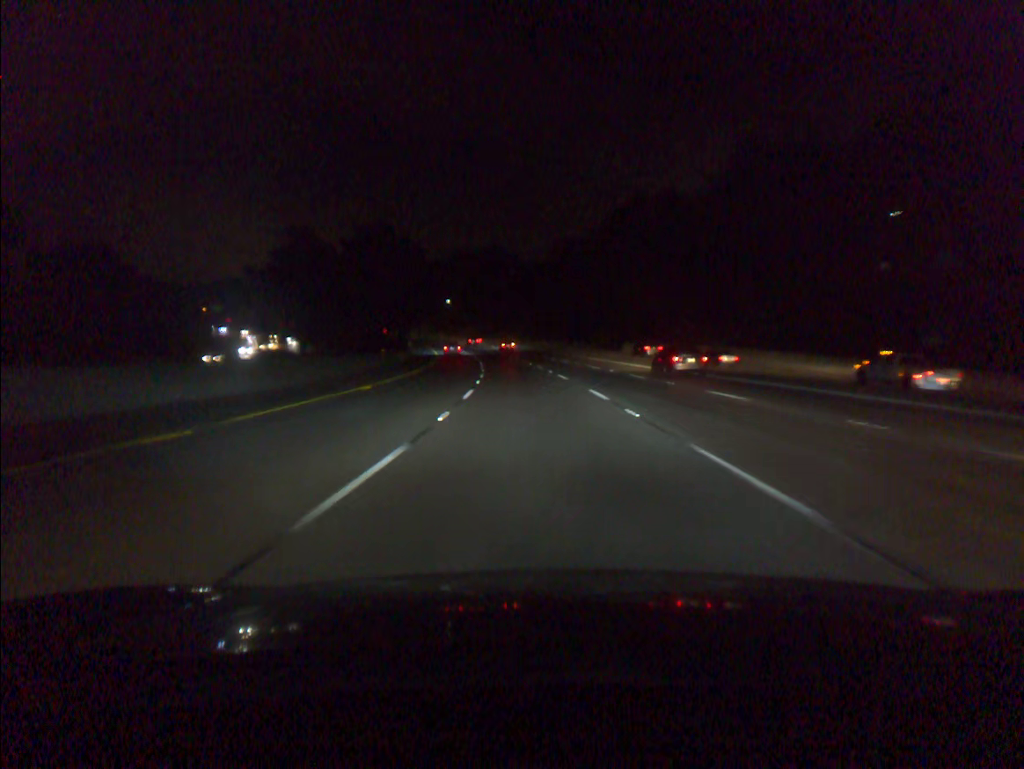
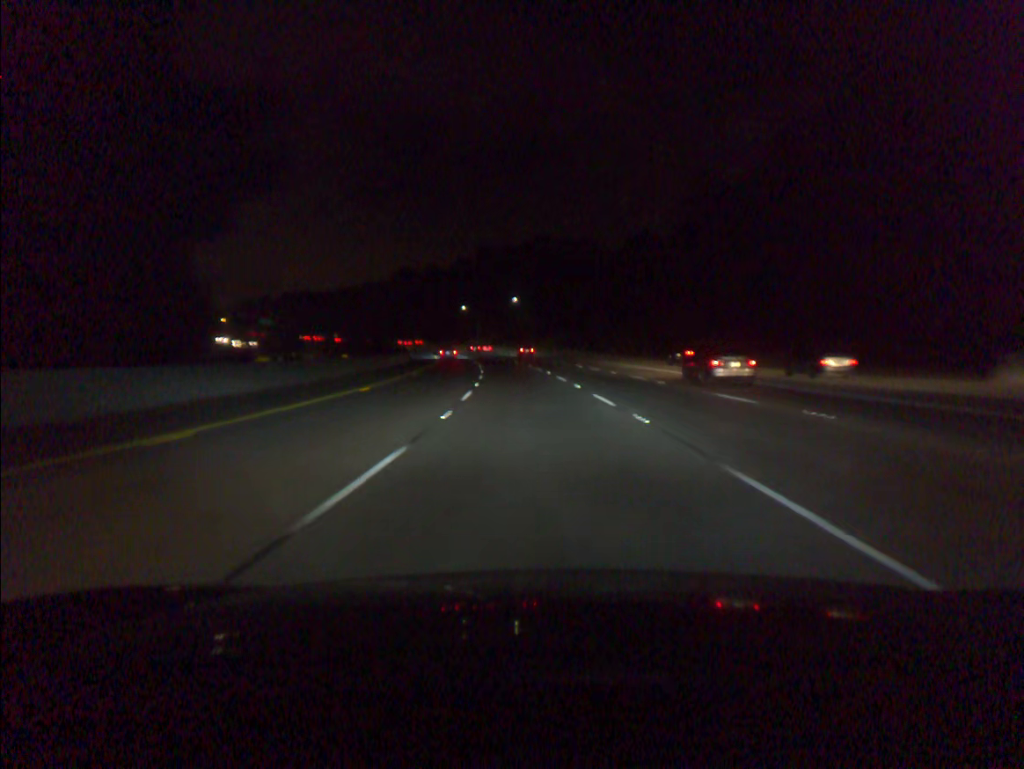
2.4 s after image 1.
(-4.1, +73.0) m; -6°
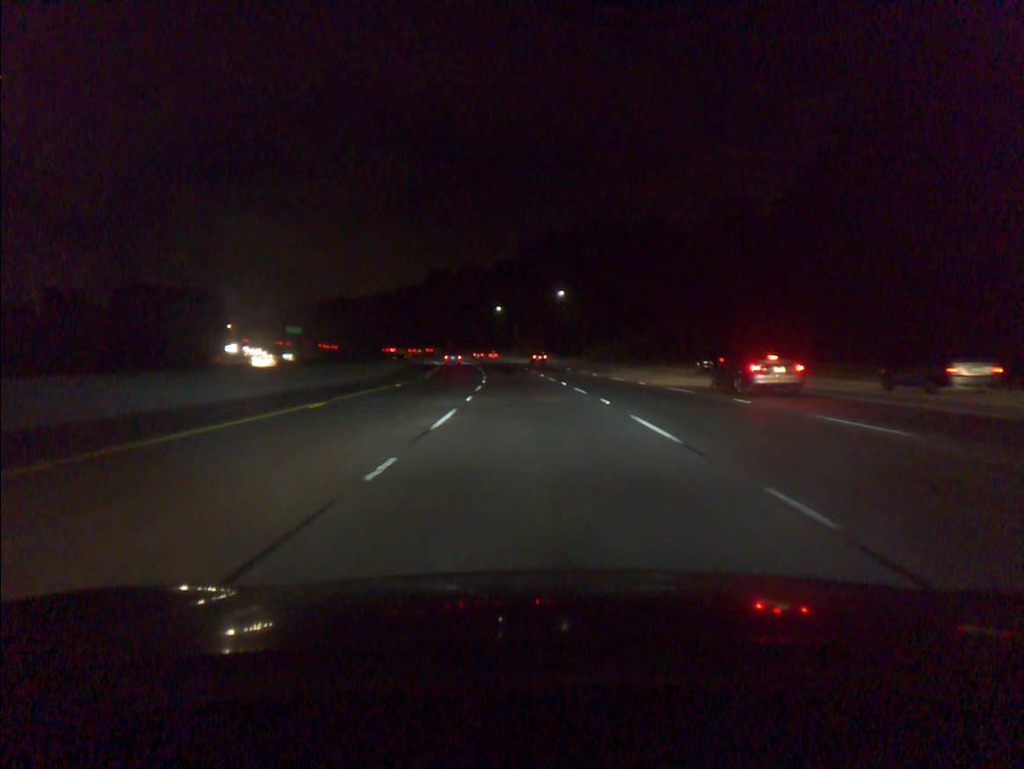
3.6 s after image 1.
(-1.1, +36.4) m; -3°
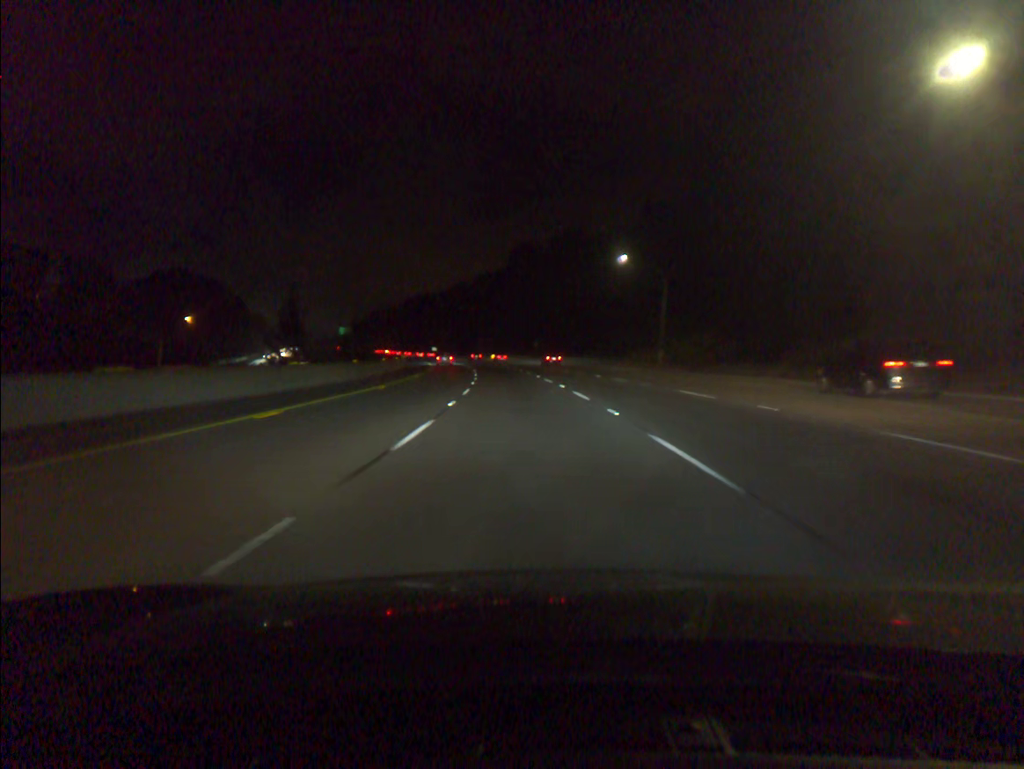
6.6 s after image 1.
(-6.1, +90.5) m; -8°
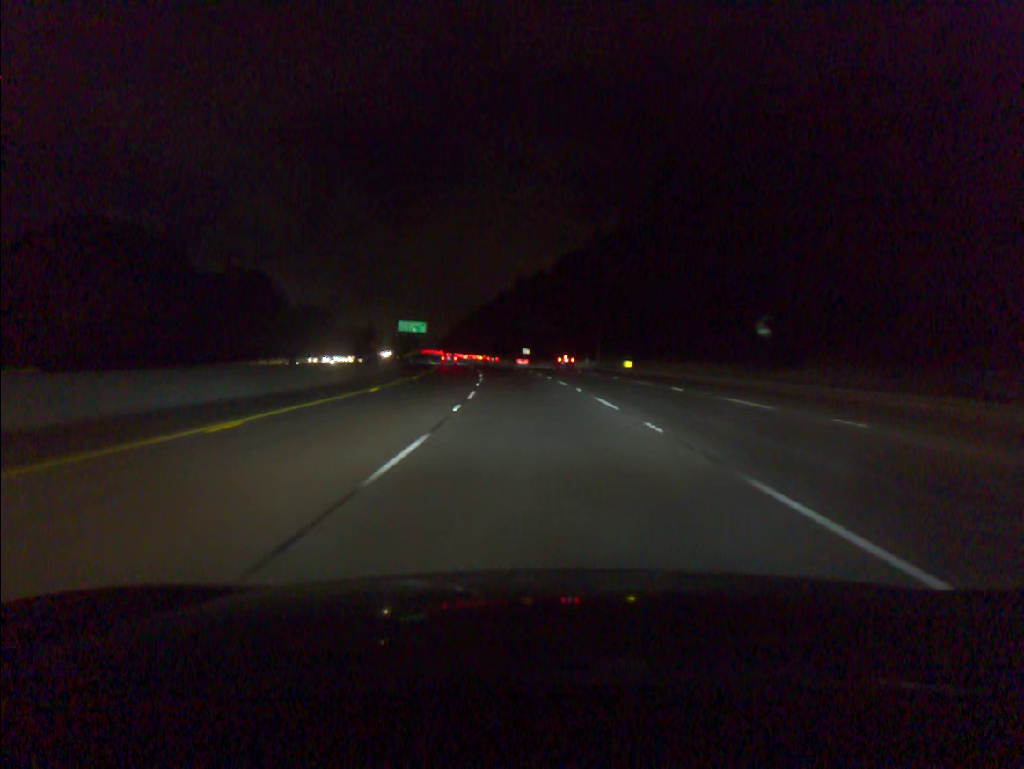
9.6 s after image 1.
(-7.1, +90.8) m; -8°
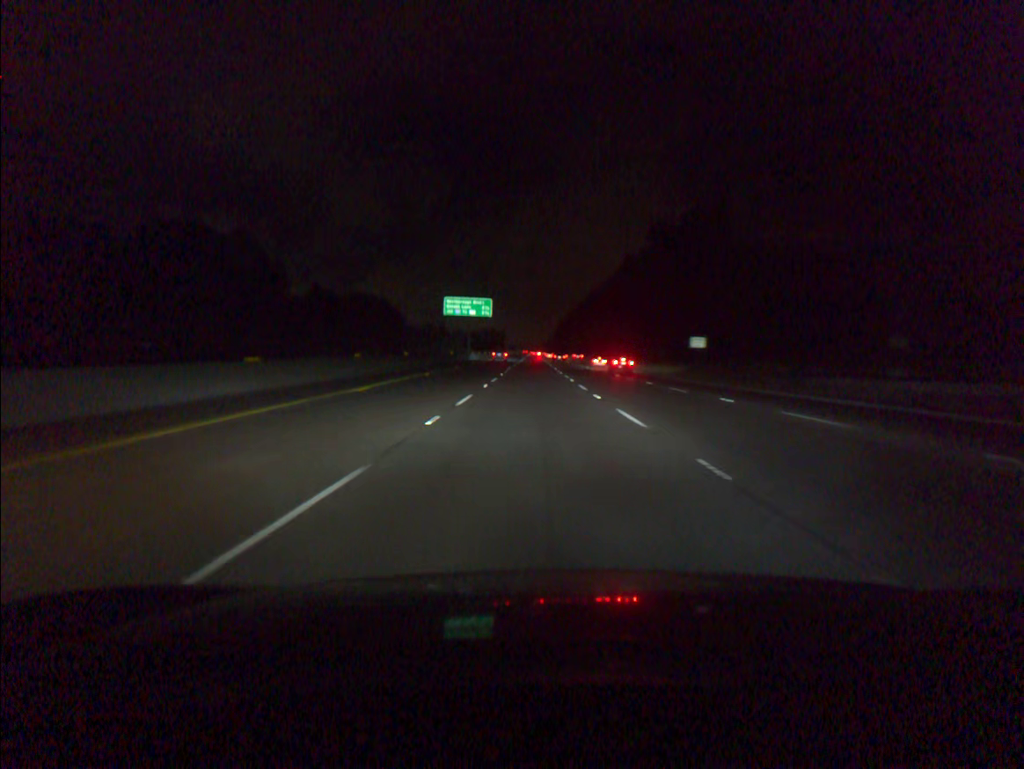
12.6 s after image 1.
(-6.6, +91.2) m; -8°
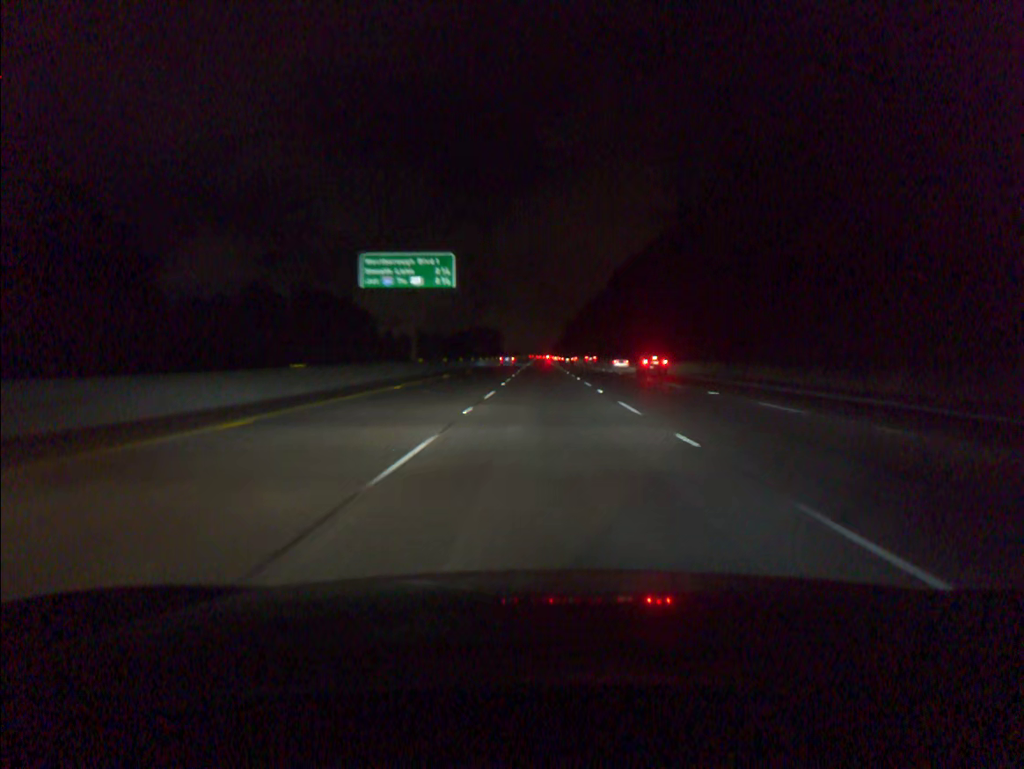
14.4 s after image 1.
(-0.6, +54.9) m; 0°
